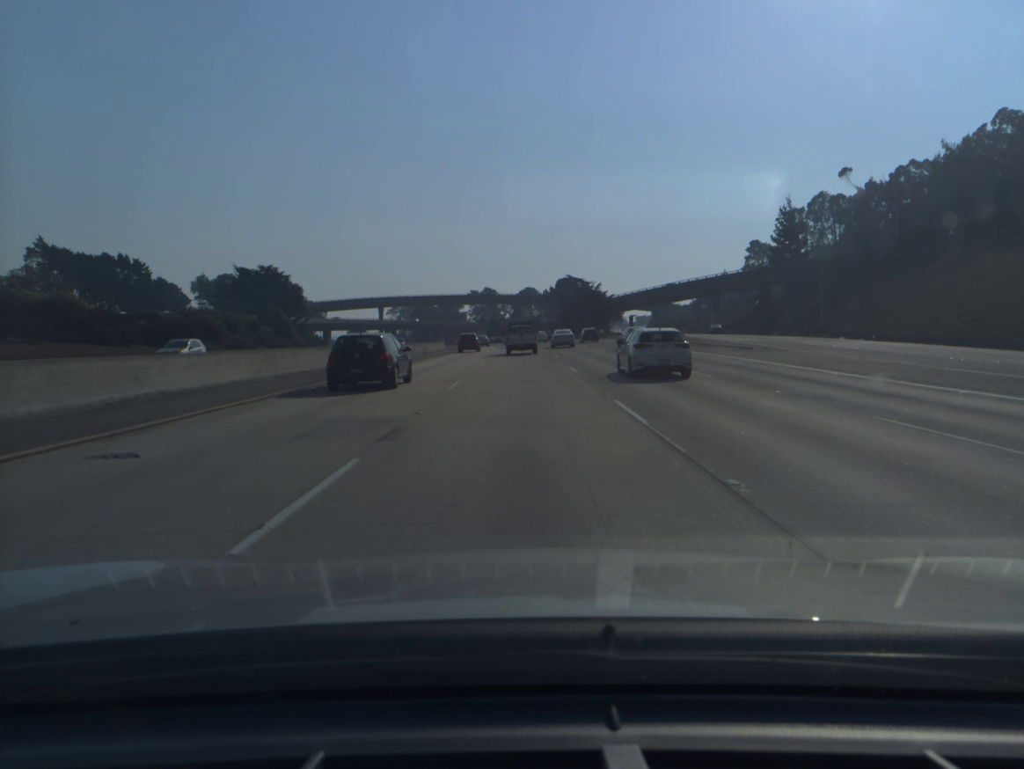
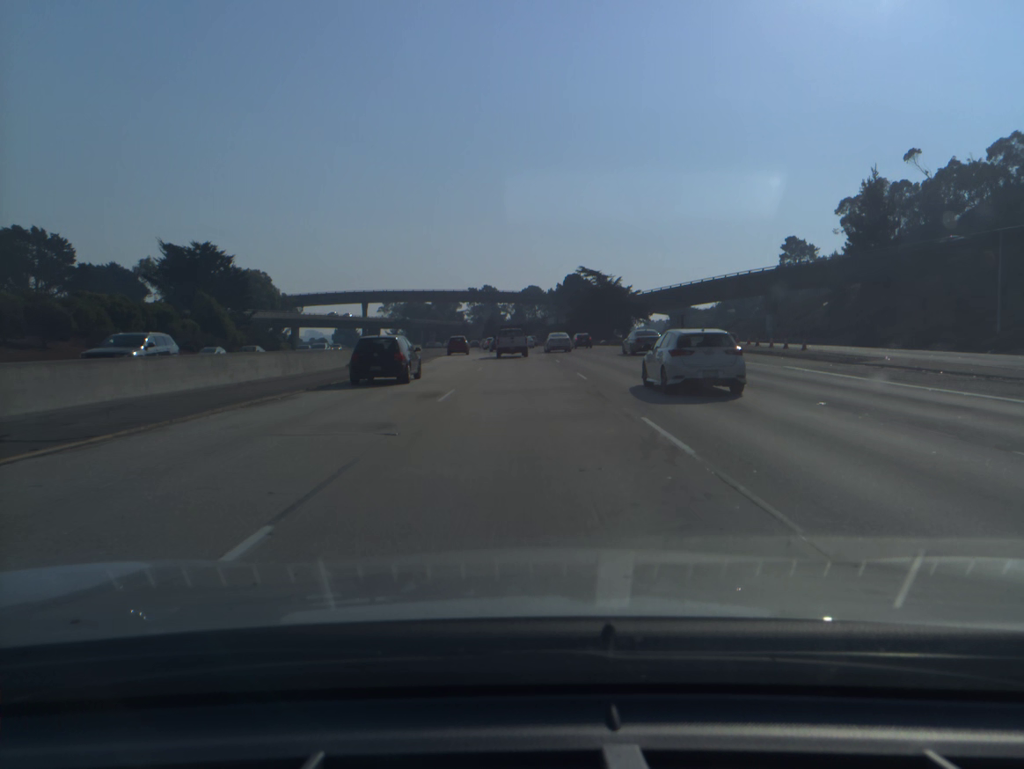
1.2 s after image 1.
(-0.1, +32.3) m; 0°
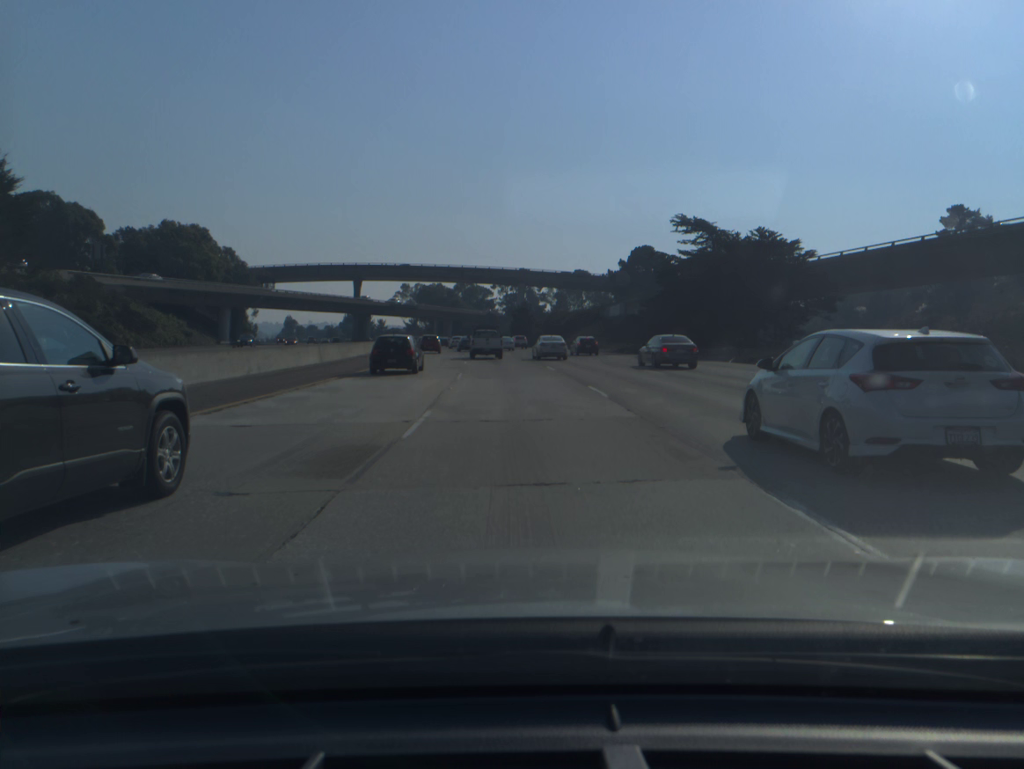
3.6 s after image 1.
(-1.0, +64.1) m; -3°
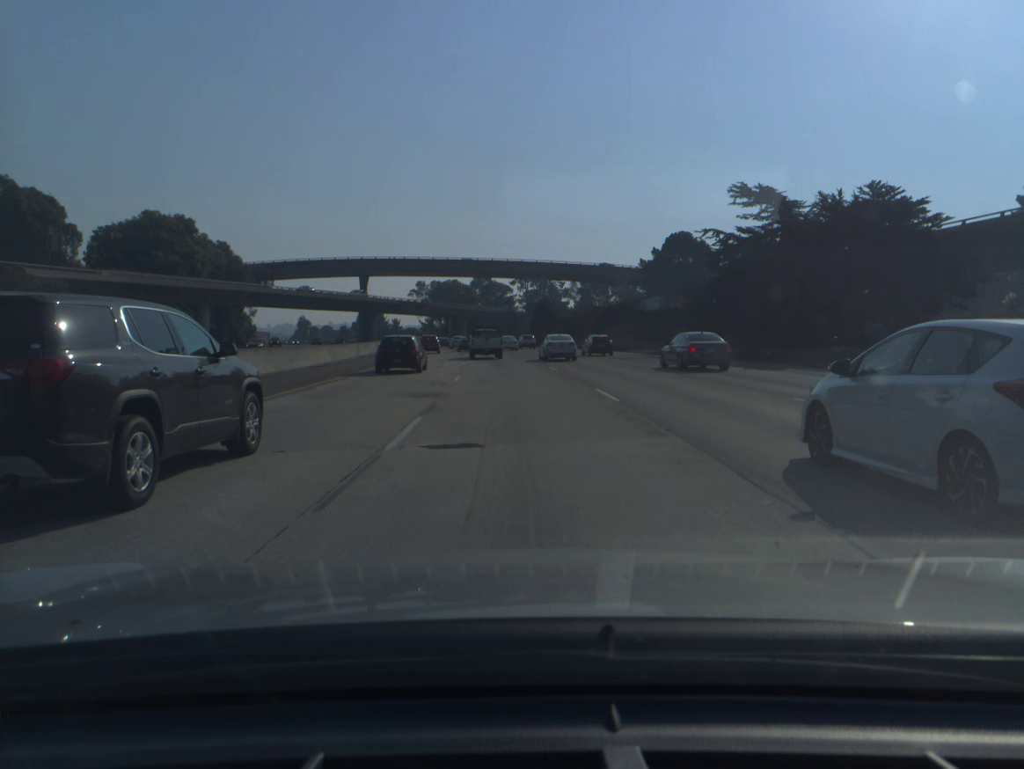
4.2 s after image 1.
(-0.2, +16.0) m; -1°
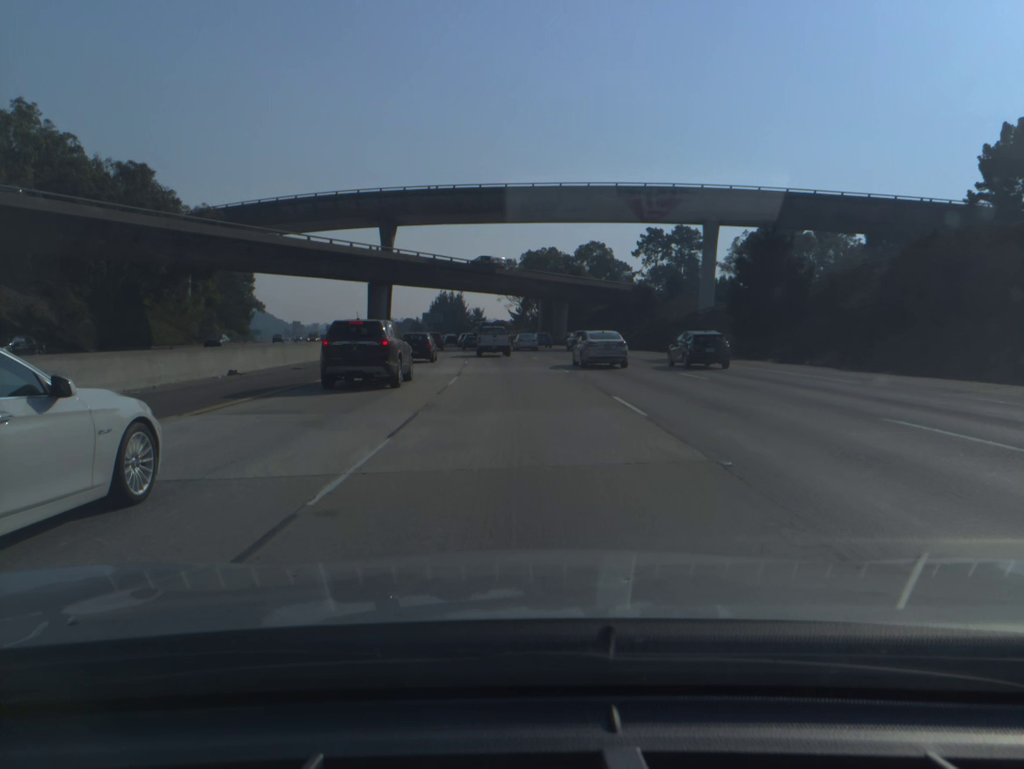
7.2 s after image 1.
(-4.7, +76.0) m; -7°
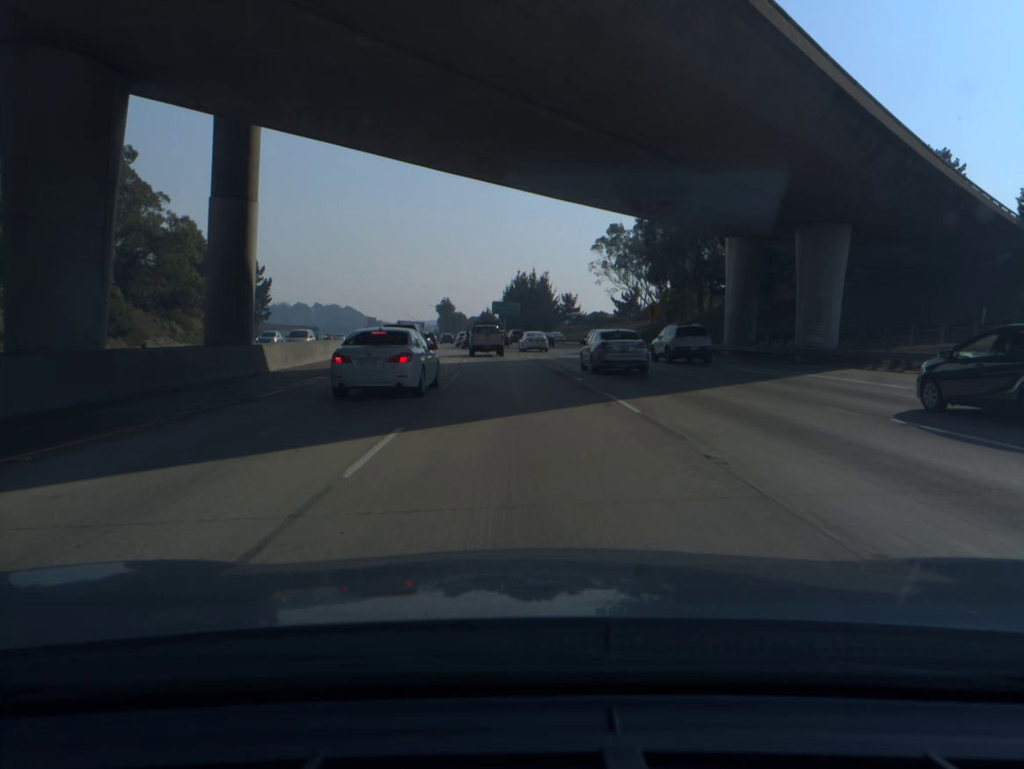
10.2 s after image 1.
(-3.9, +72.2) m; -7°
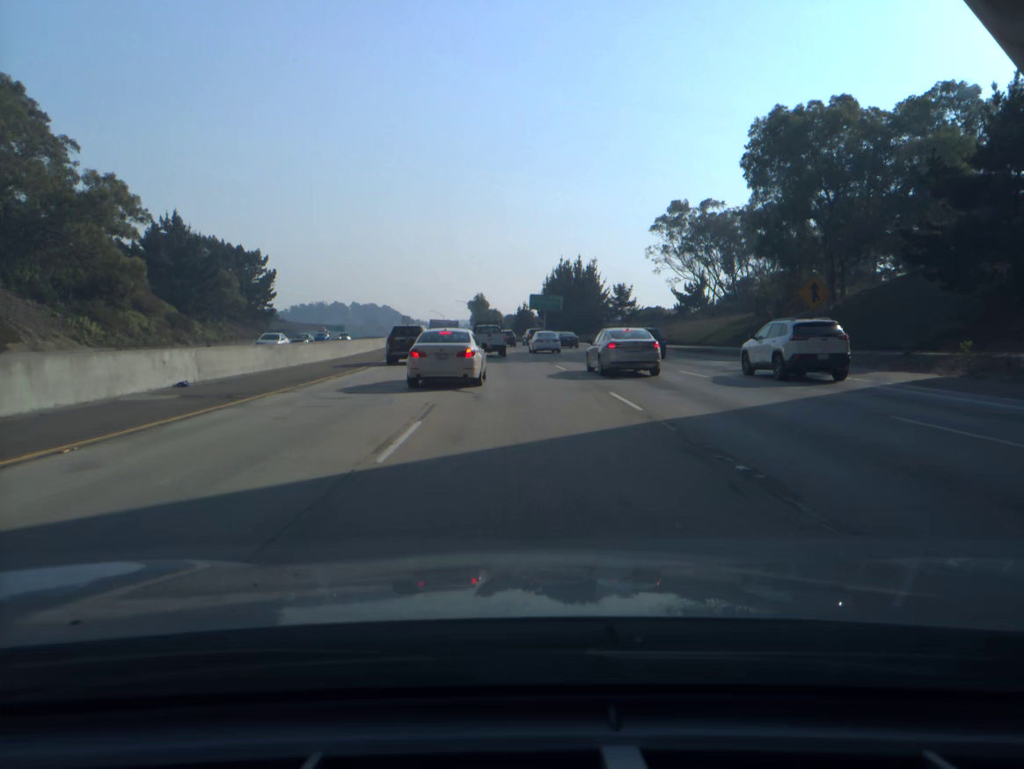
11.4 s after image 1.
(-0.8, +28.5) m; -3°
